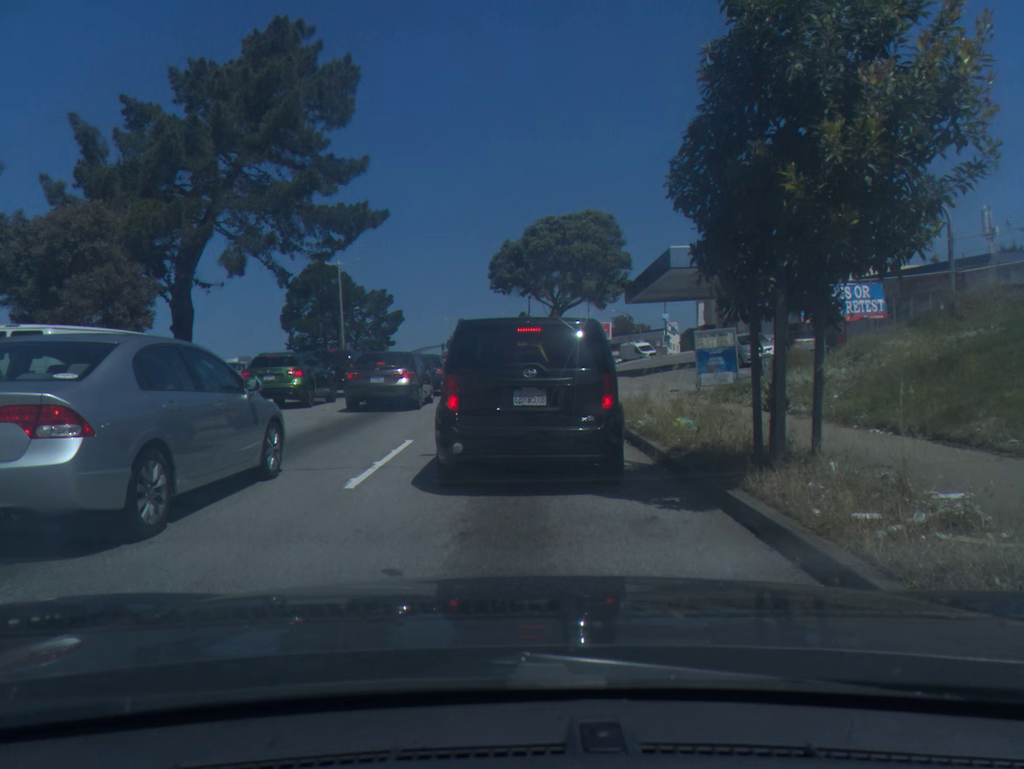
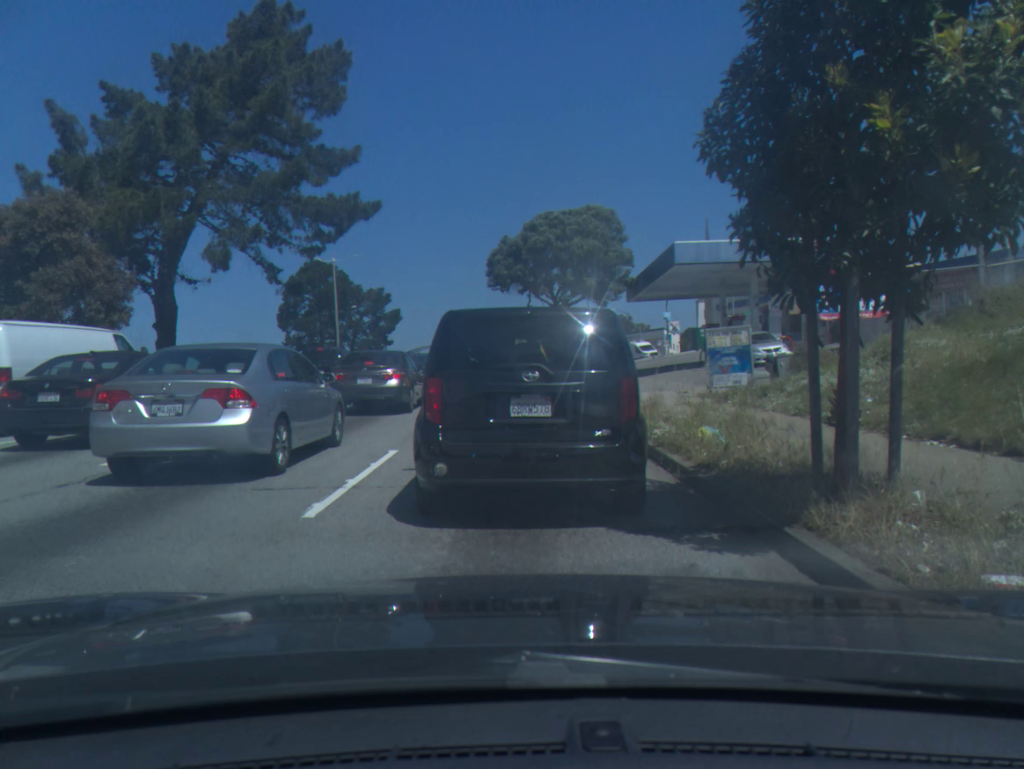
(0.0, +1.4) m; 0°
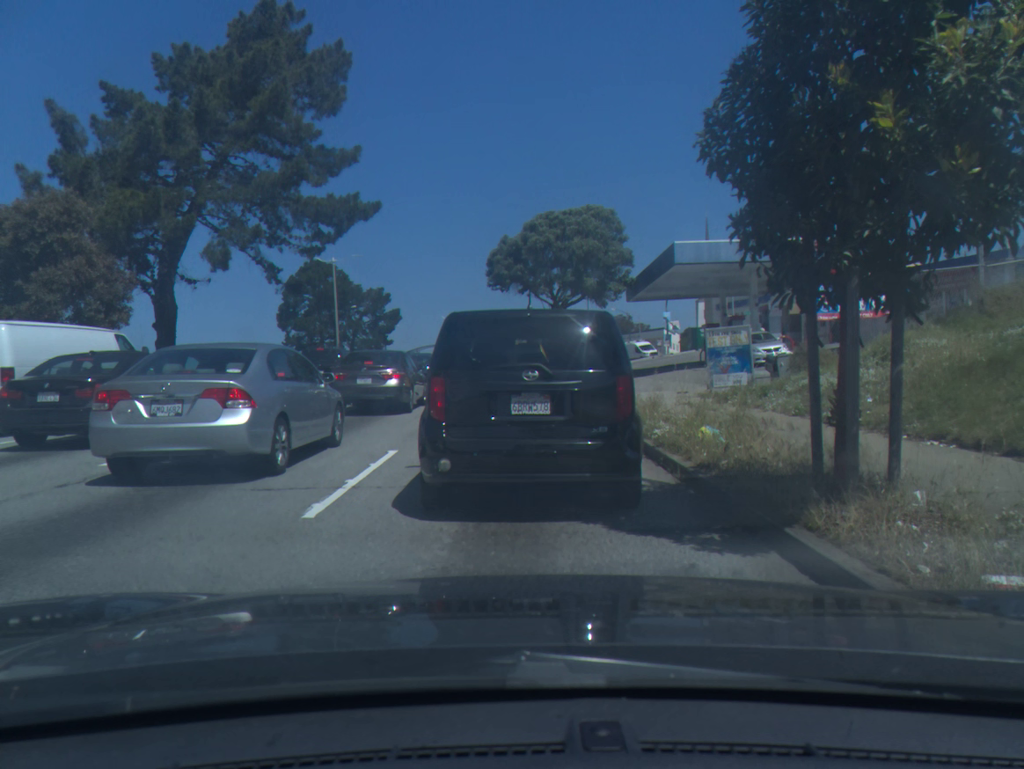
(0.0, 0.0) m; 0°
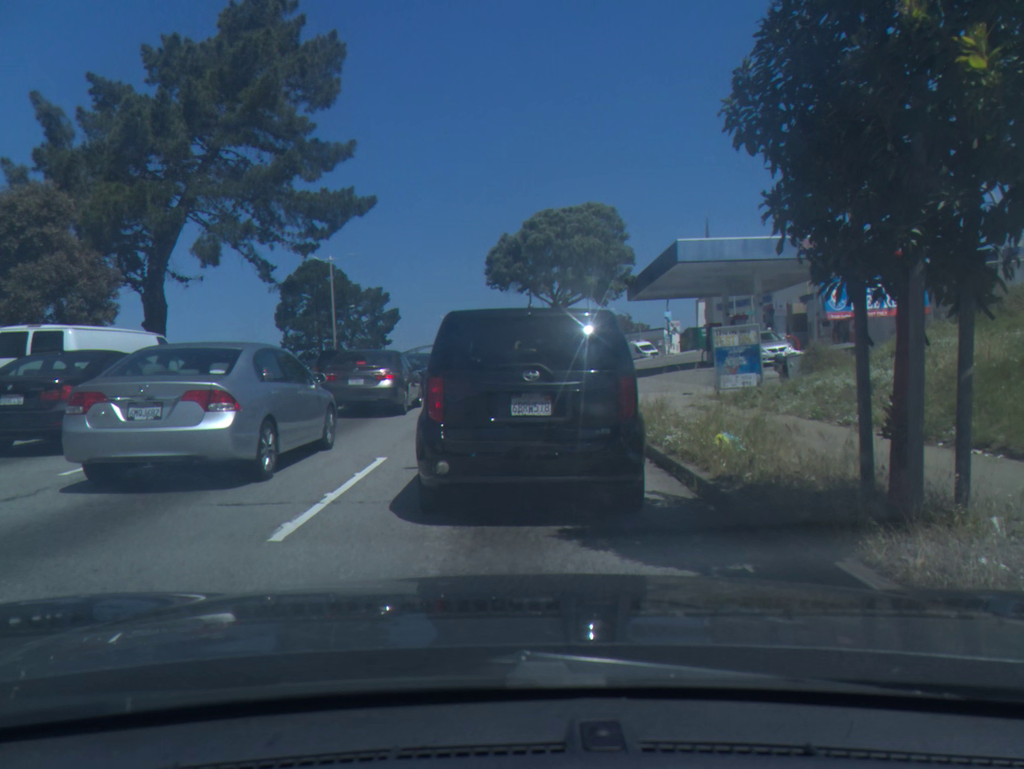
(0.0, +0.7) m; 0°
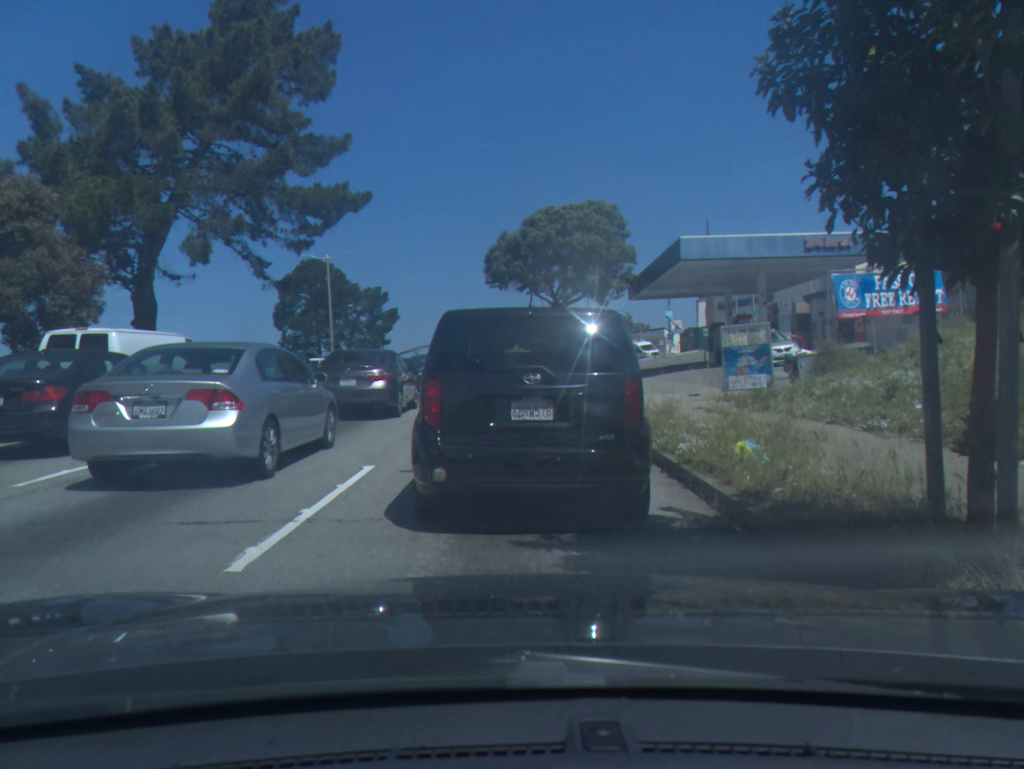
(0.0, +0.7) m; 0°
